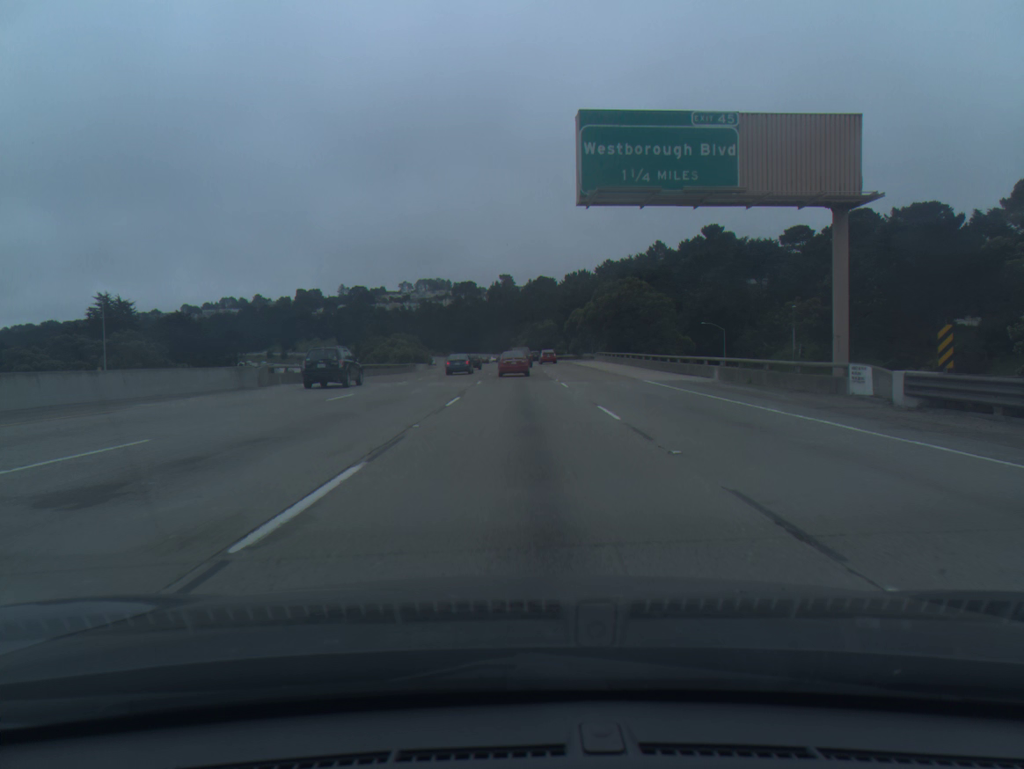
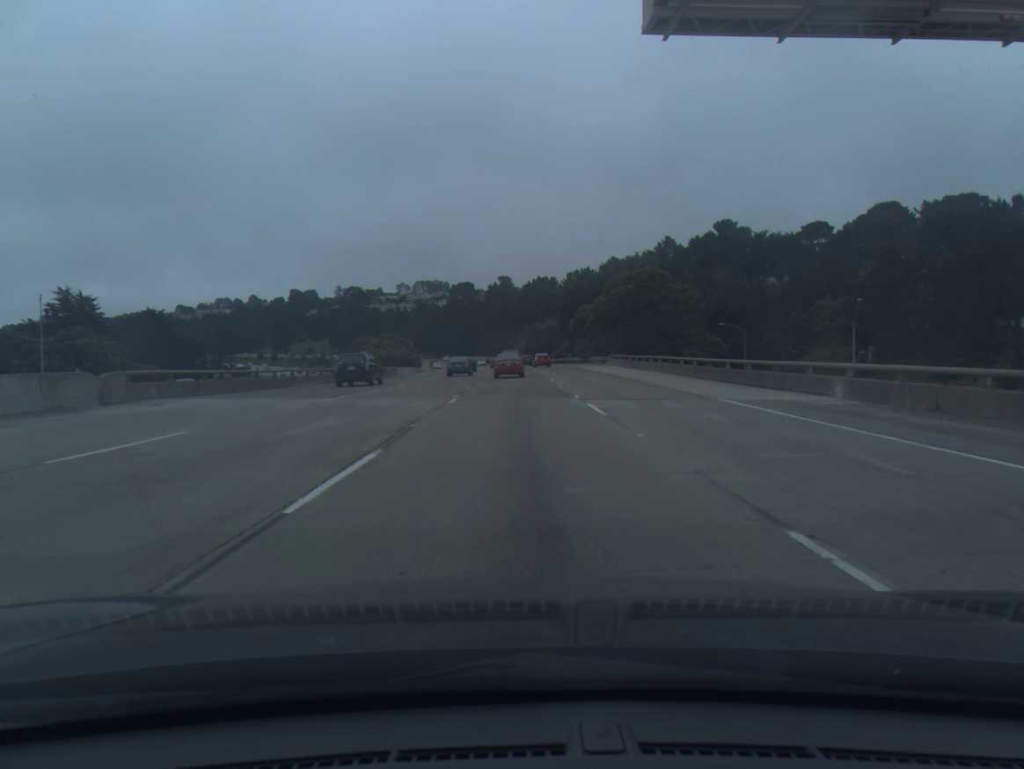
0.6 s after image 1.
(0.0, +13.3) m; 0°
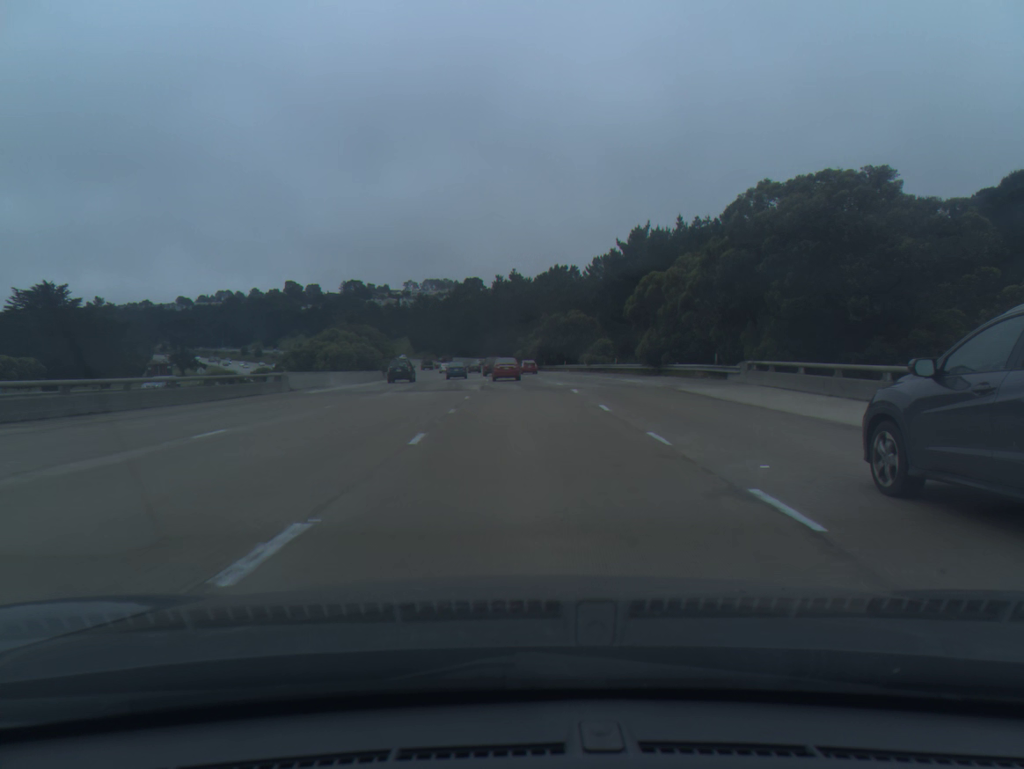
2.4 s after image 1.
(-0.3, +40.2) m; -1°
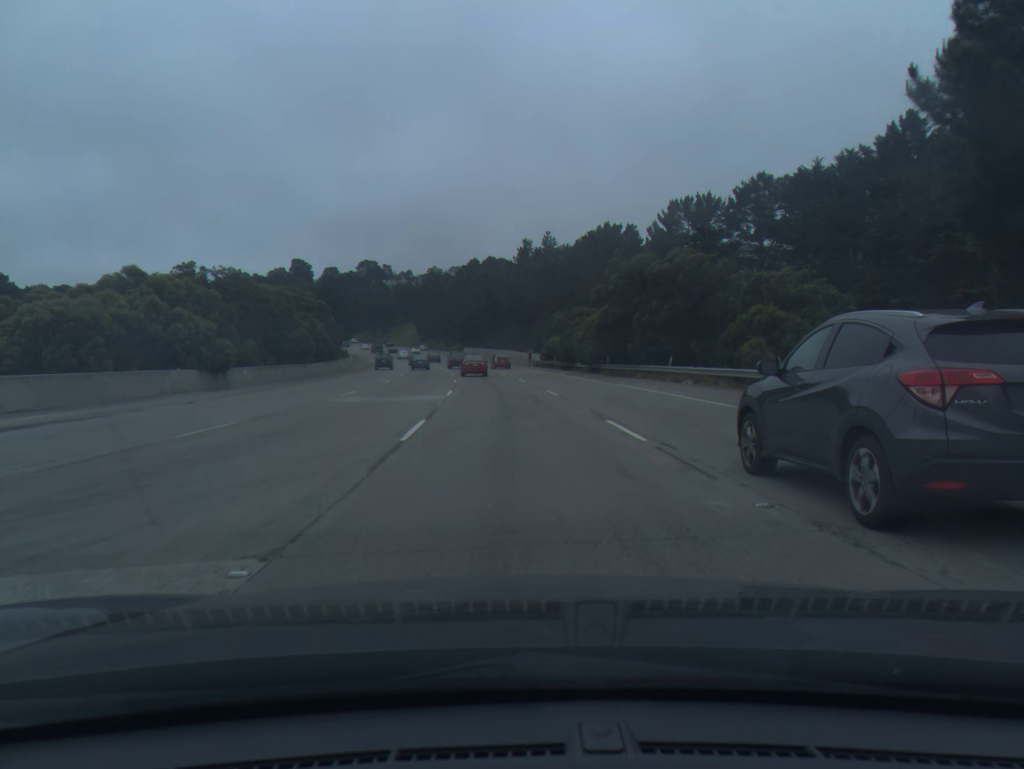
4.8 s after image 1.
(-0.6, +54.9) m; -2°
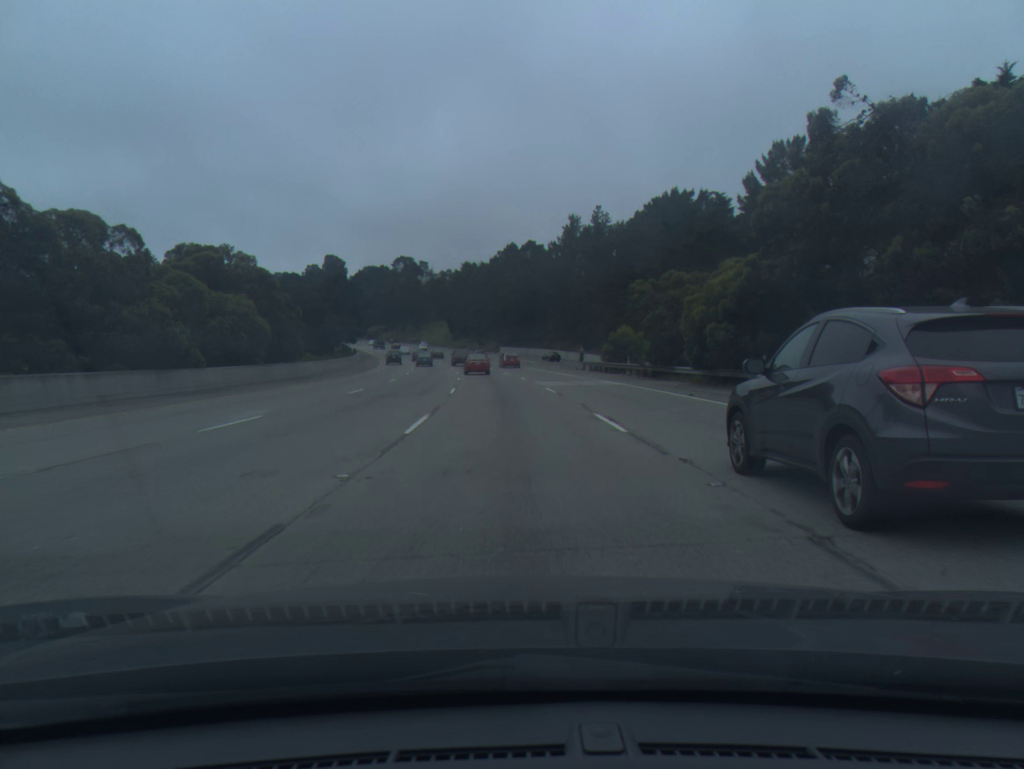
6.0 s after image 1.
(-0.7, +28.1) m; -3°
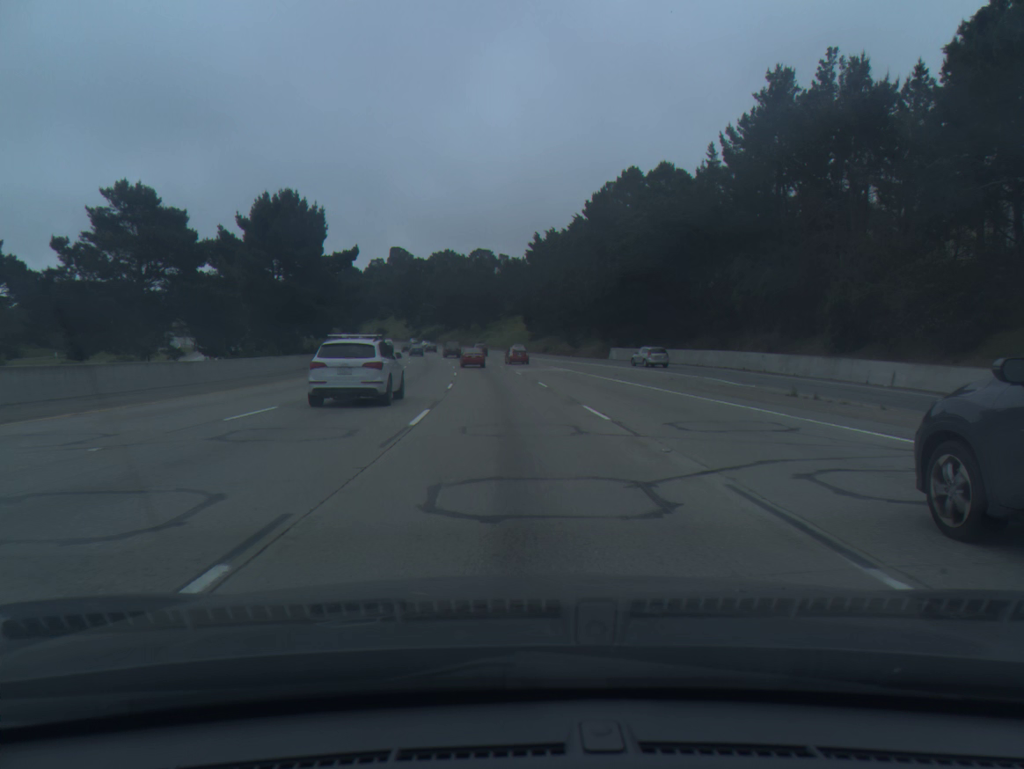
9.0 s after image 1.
(-4.2, +71.9) m; -6°
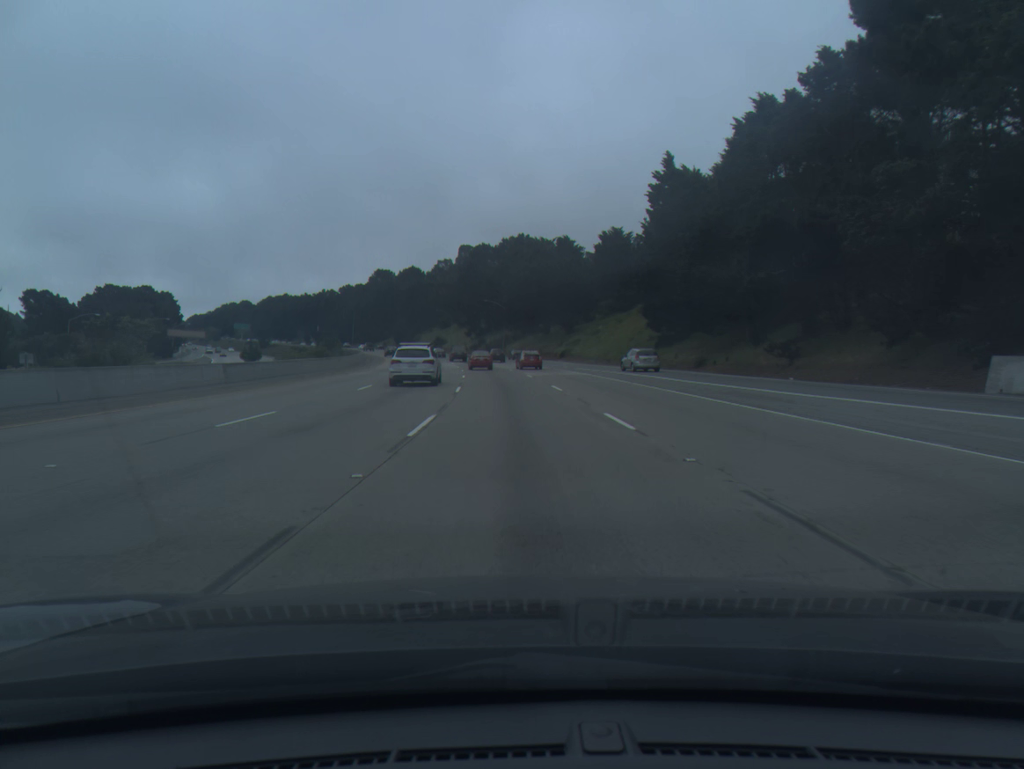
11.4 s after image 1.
(-3.1, +59.7) m; -6°
